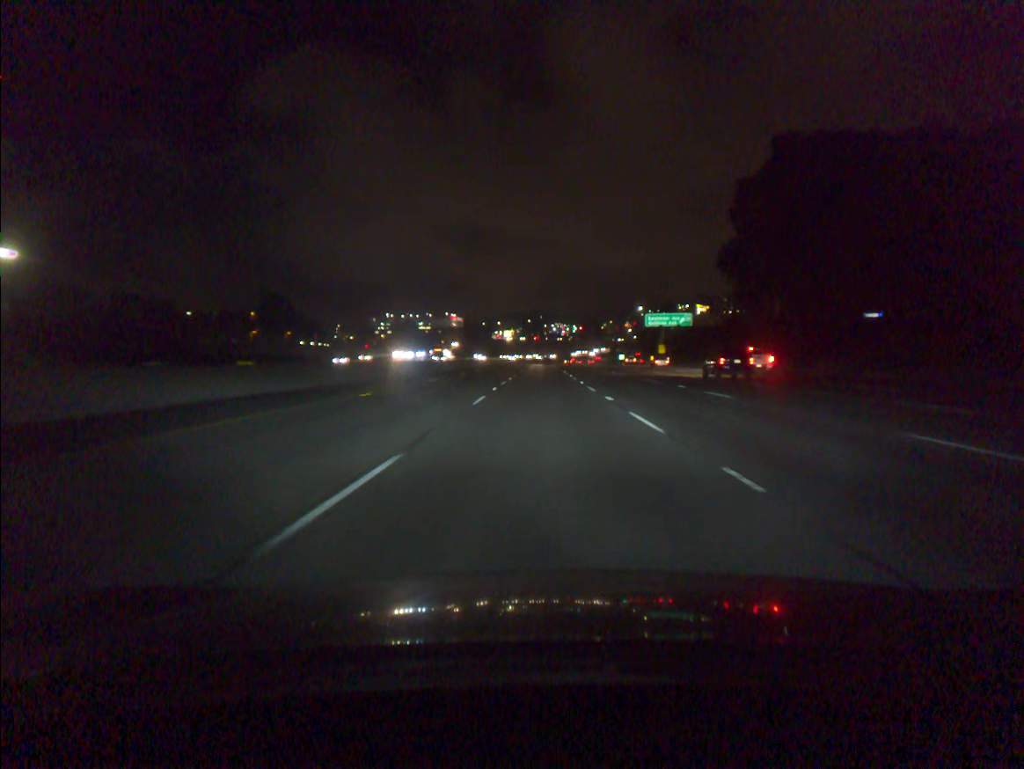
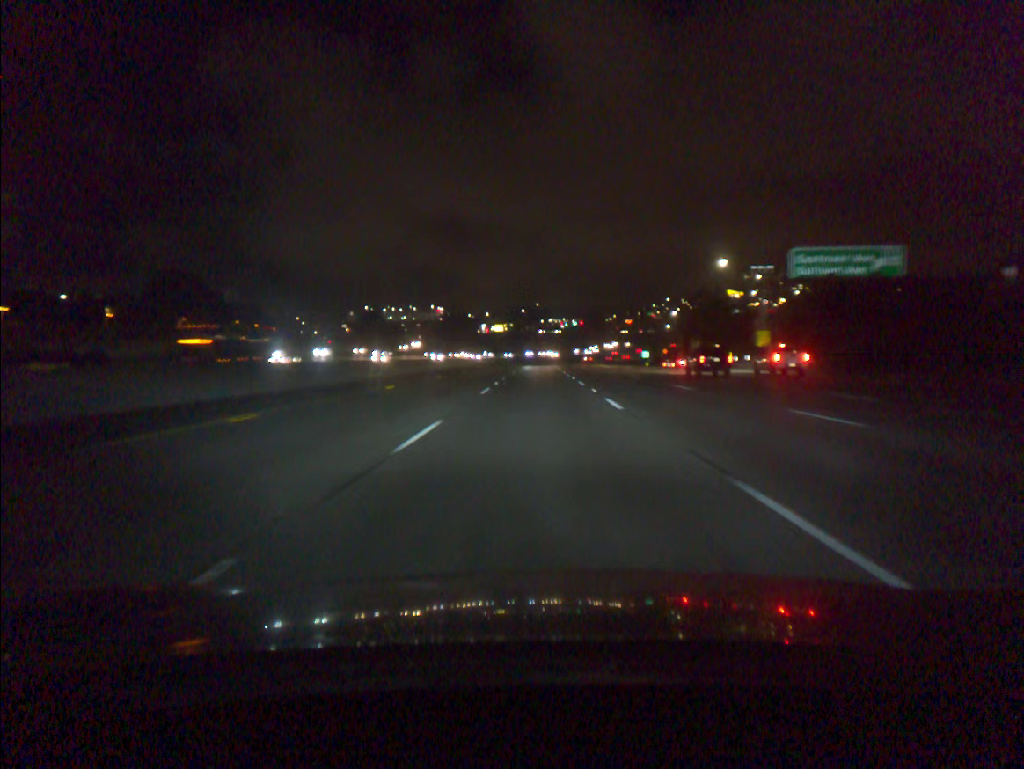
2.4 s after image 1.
(+0.2, +68.1) m; 0°
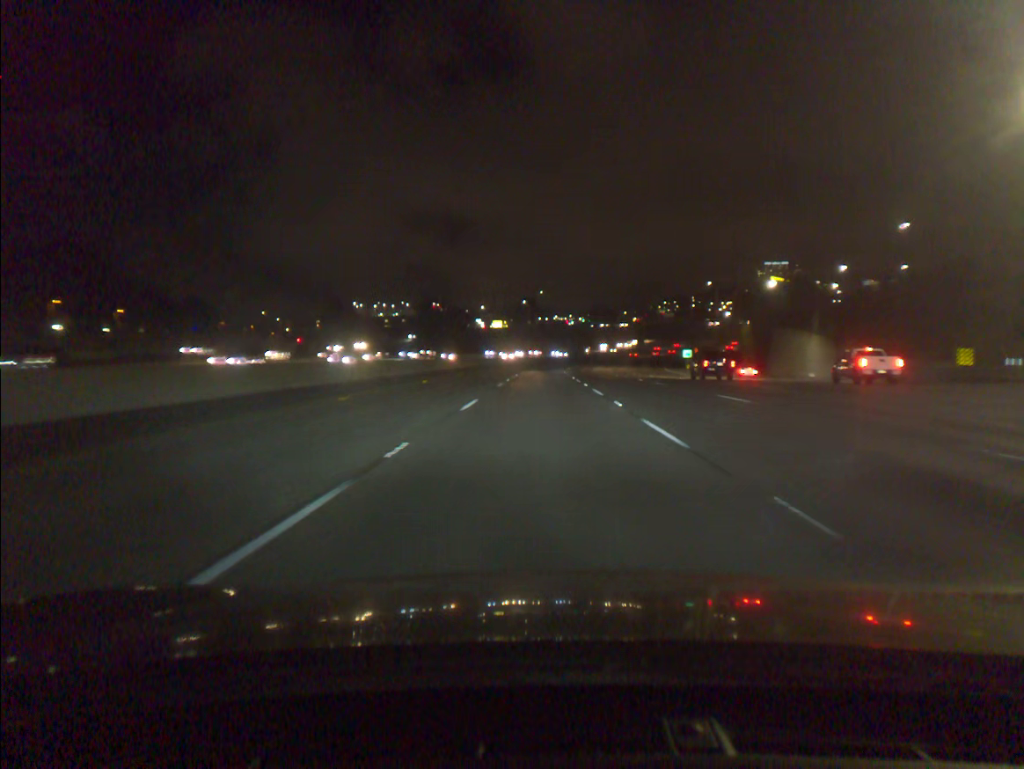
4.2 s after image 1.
(-0.1, +51.0) m; 0°
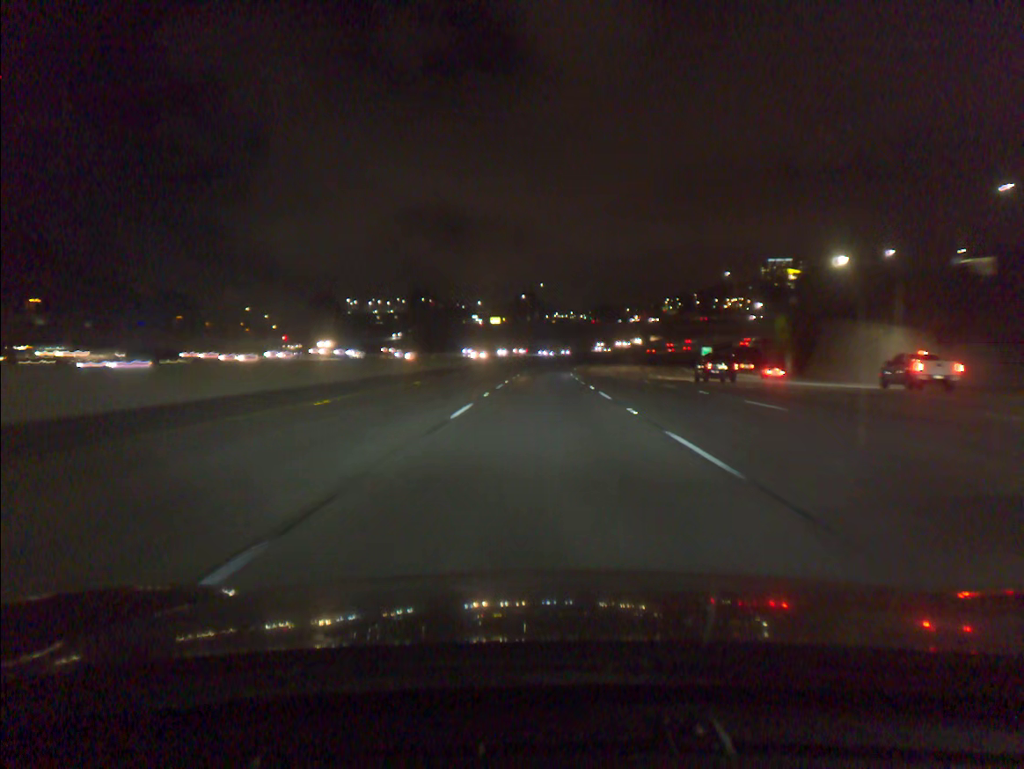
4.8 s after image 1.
(0.0, +17.0) m; 0°
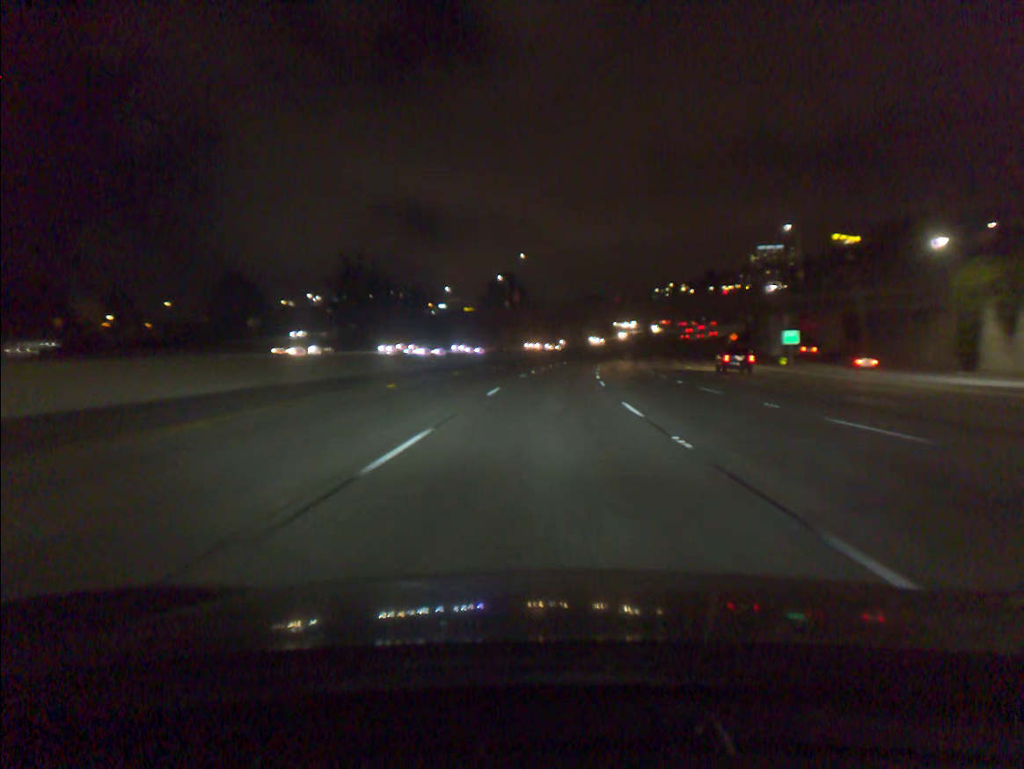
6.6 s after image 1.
(+0.3, +51.2) m; +1°
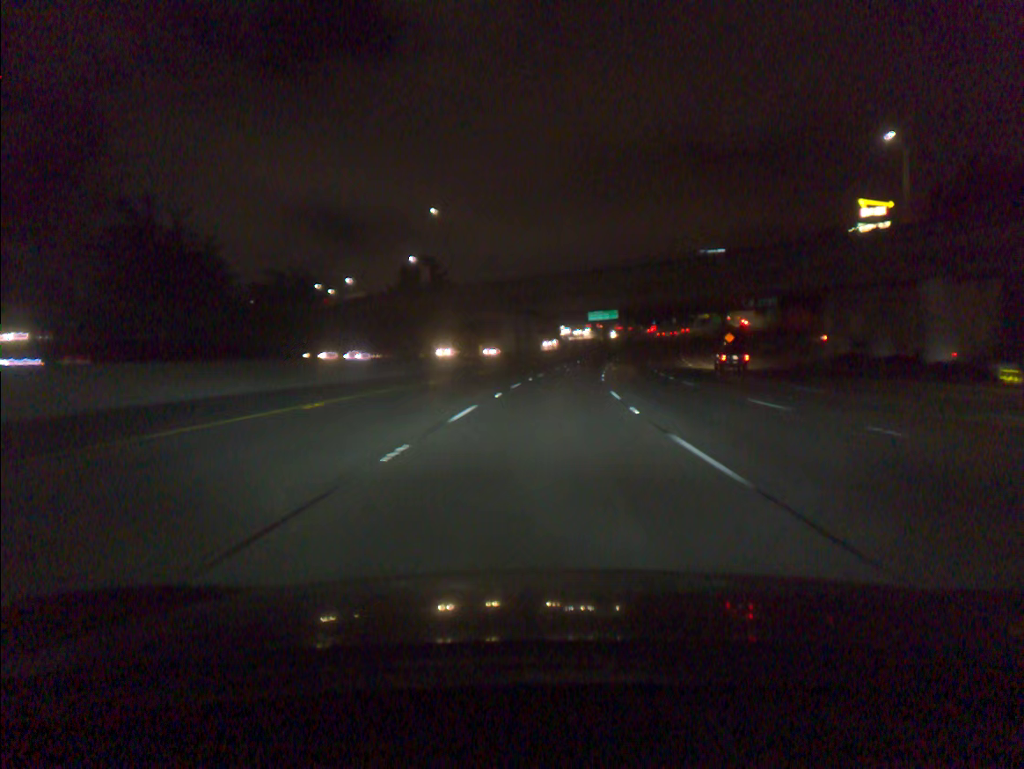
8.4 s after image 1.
(+1.8, +51.9) m; +4°
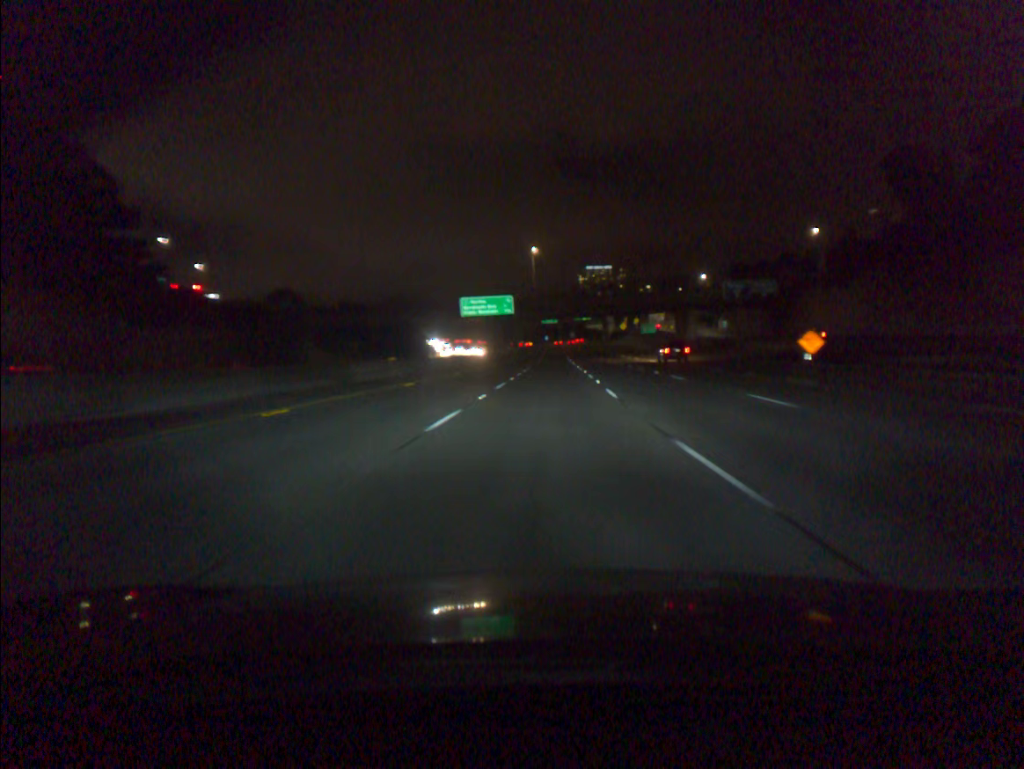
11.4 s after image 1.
(+6.7, +88.7) m; +8°
